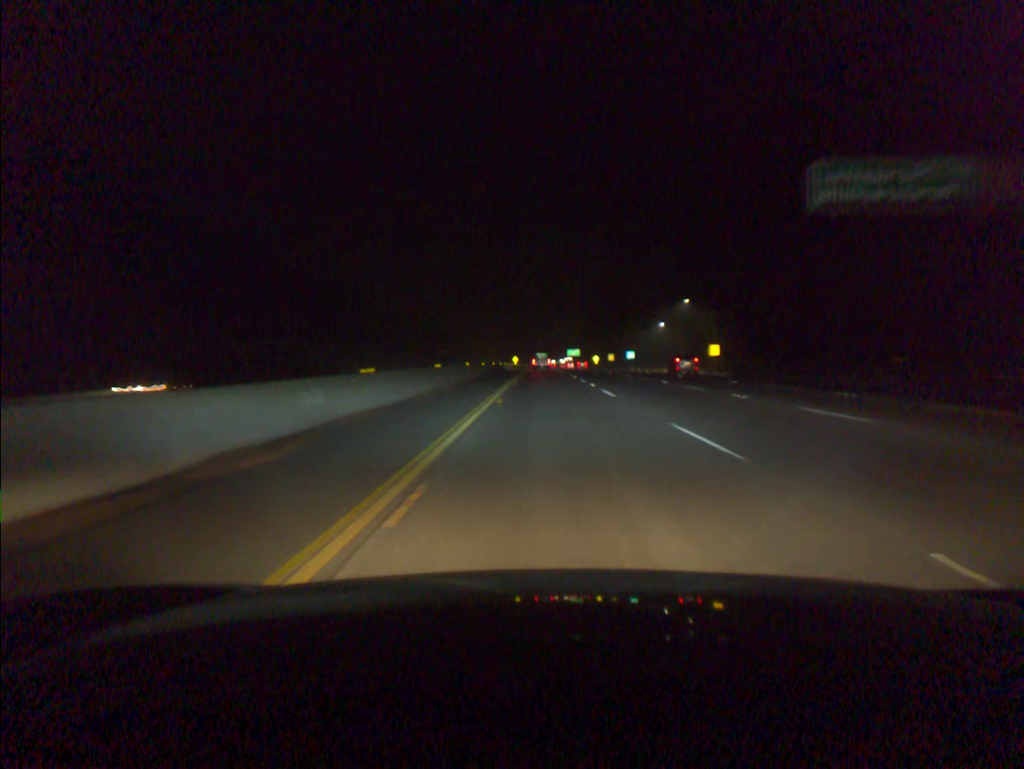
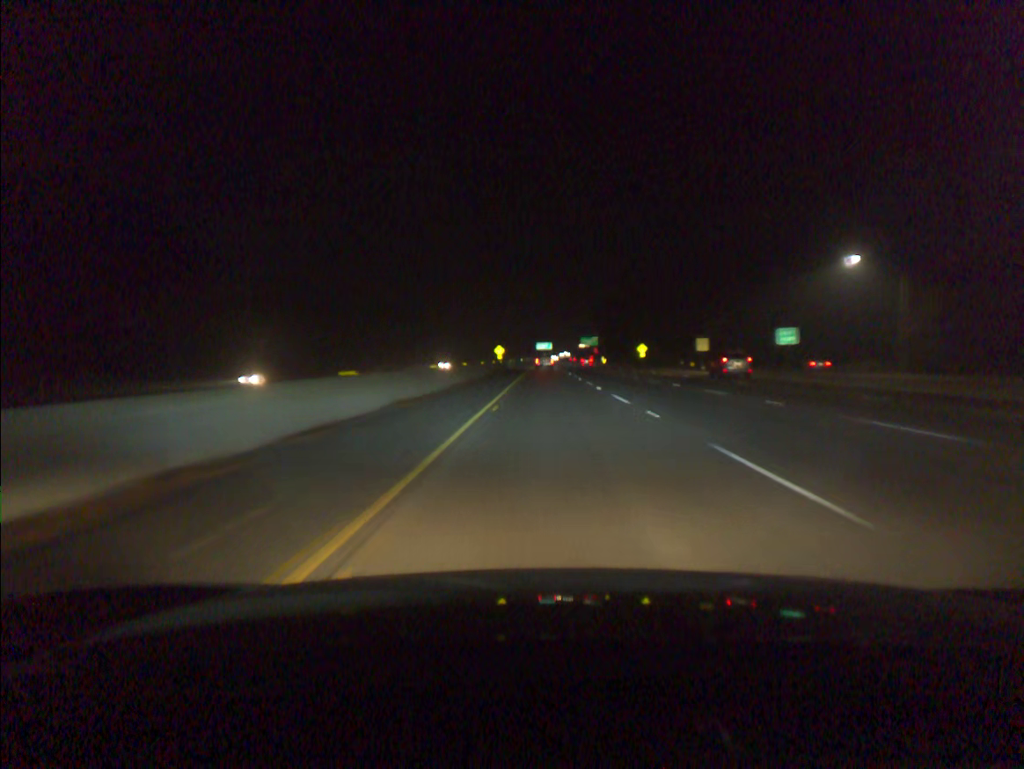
(-0.2, +105.0) m; 0°
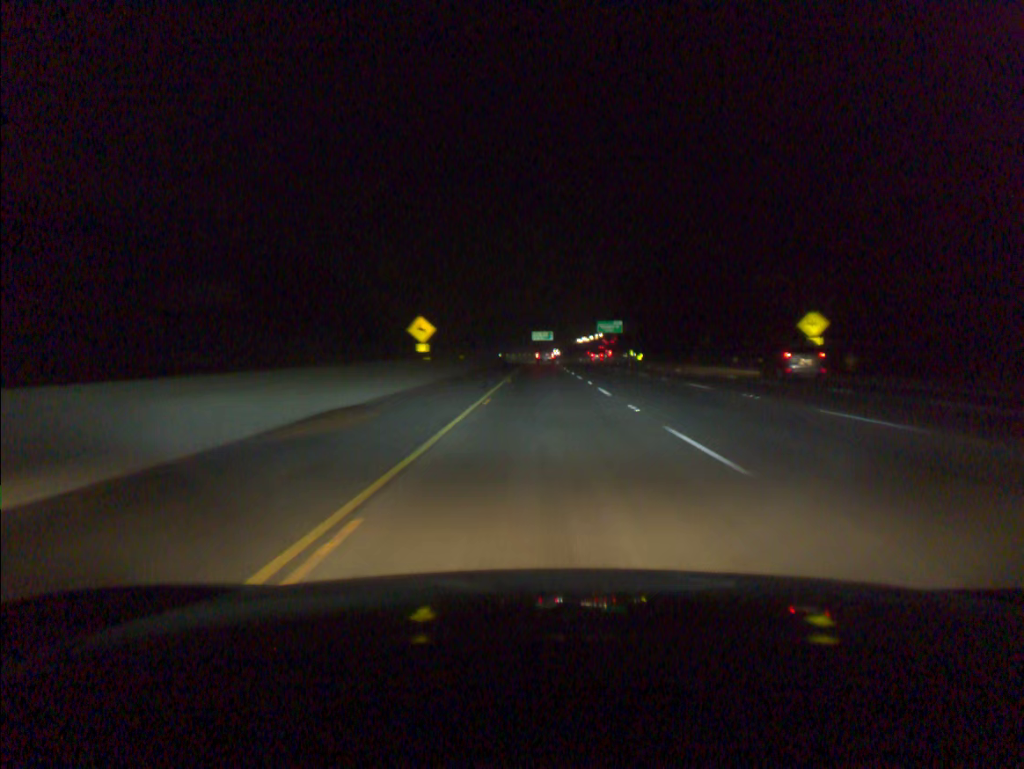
(+0.2, +86.1) m; 0°
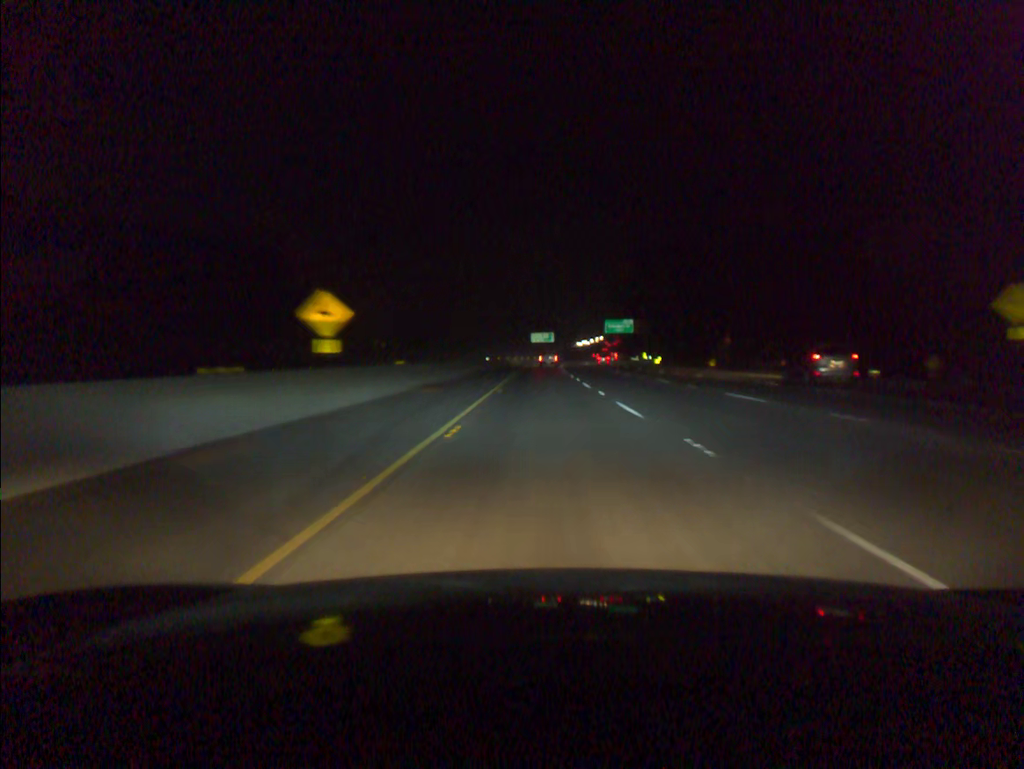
(0.0, +21.8) m; 0°
